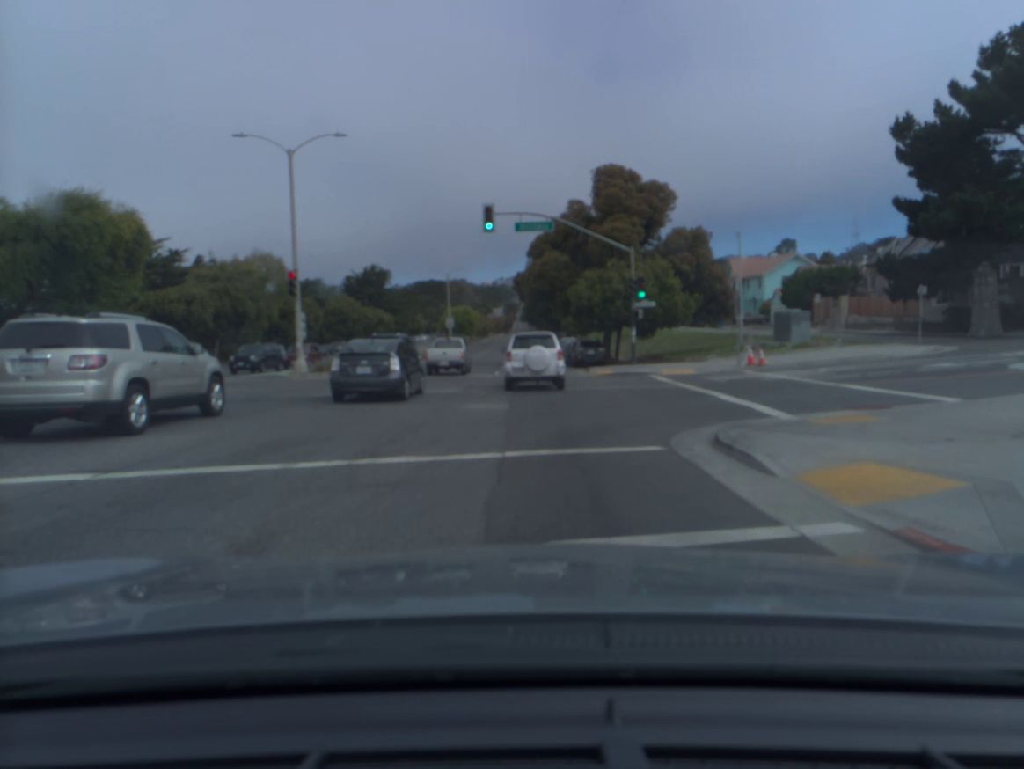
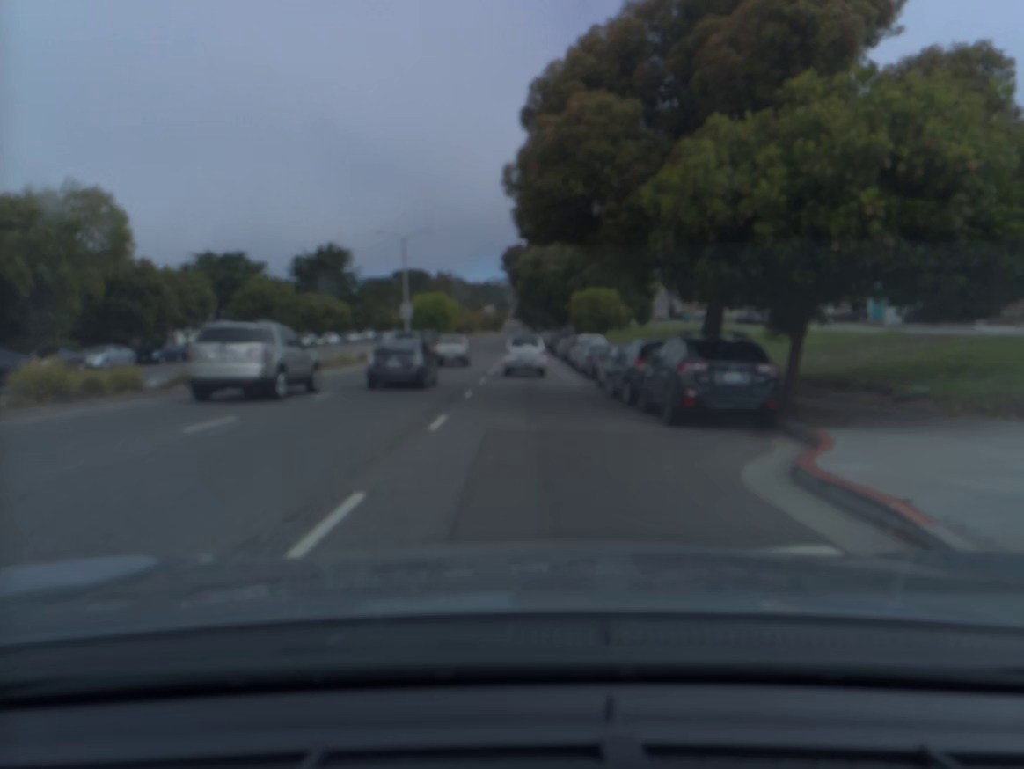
(+0.3, +29.8) m; +1°
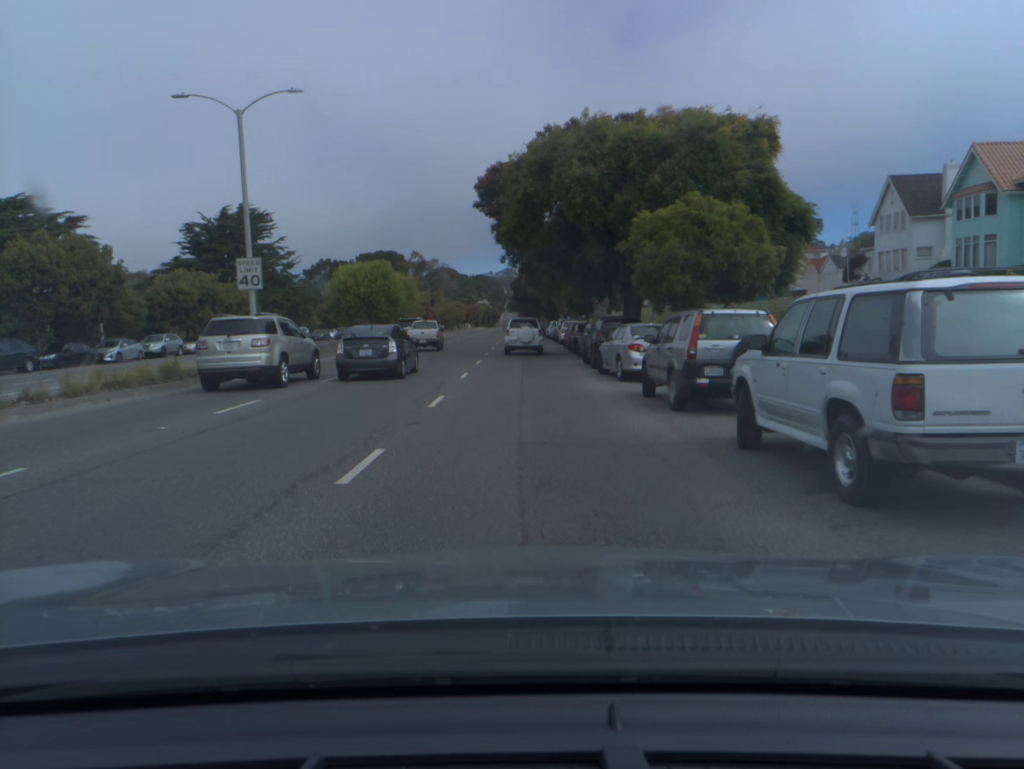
(0.0, +34.4) m; 0°
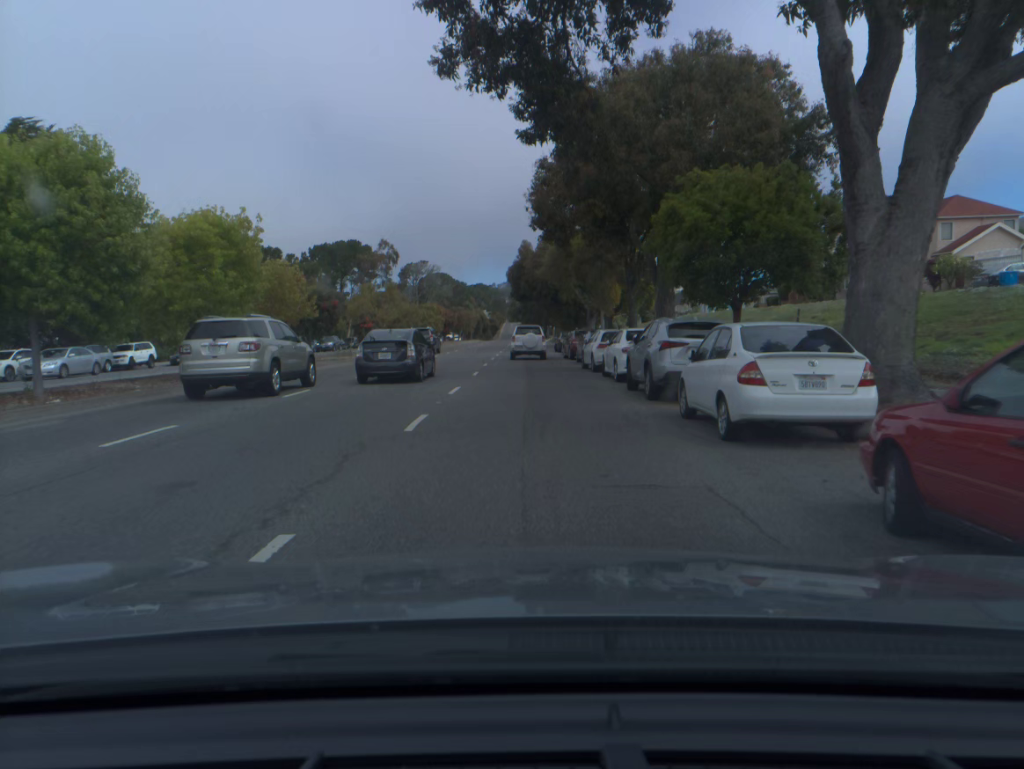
(-0.2, +40.3) m; 0°
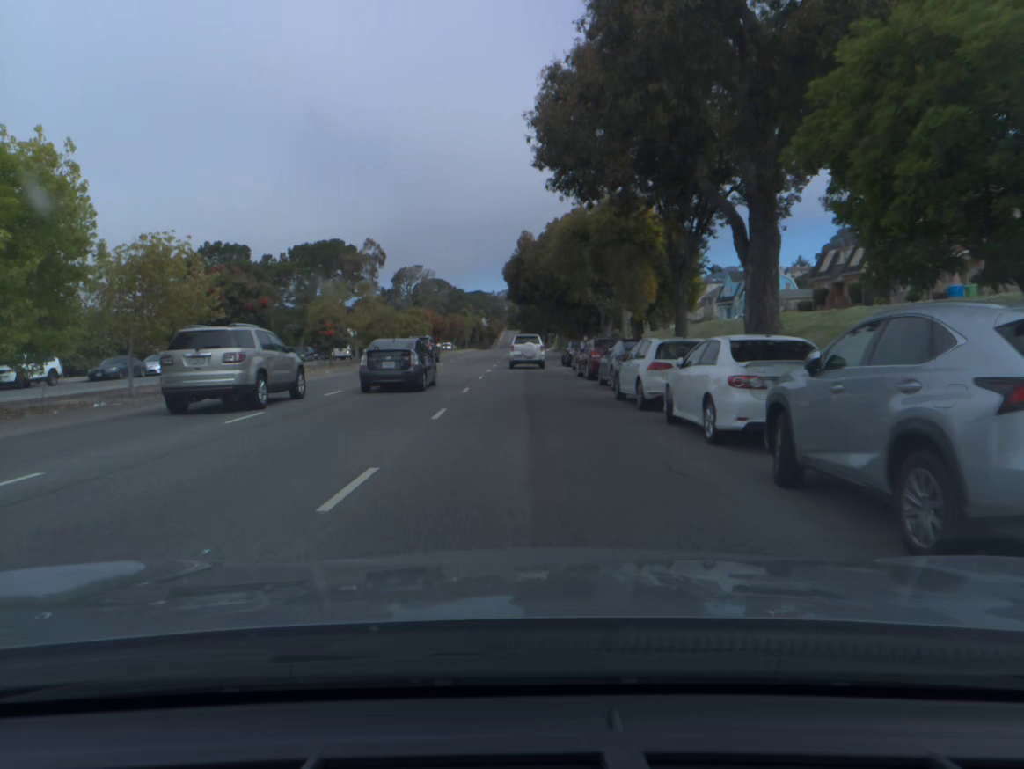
(0.0, +10.7) m; 0°
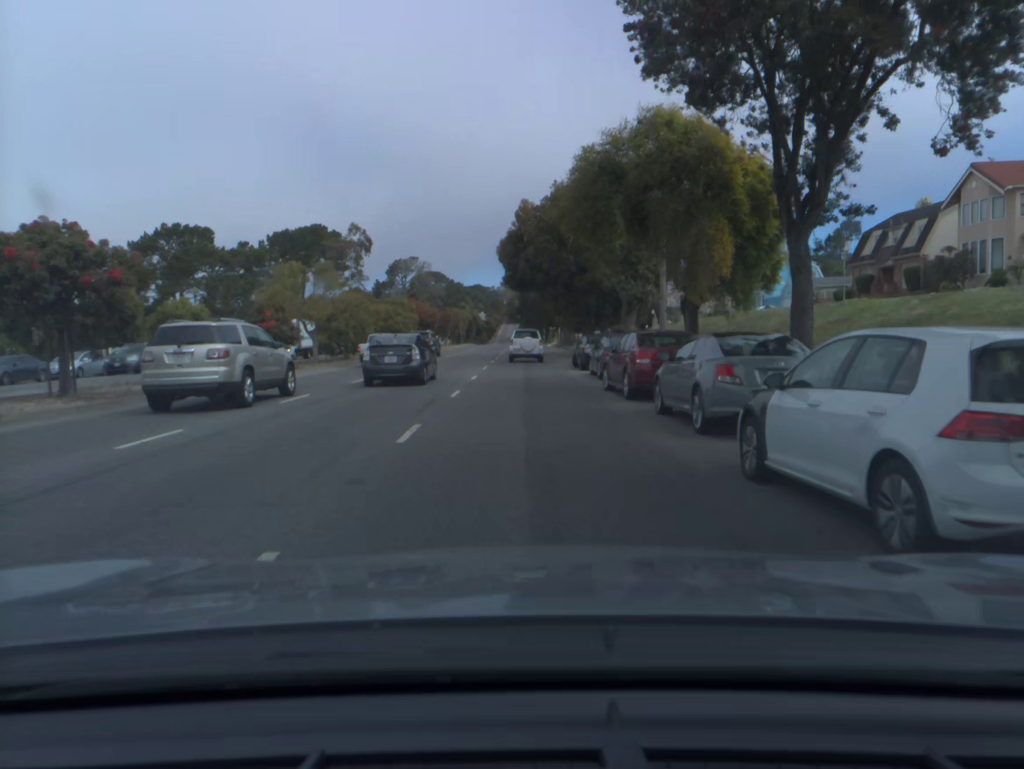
(0.0, +10.9) m; 0°
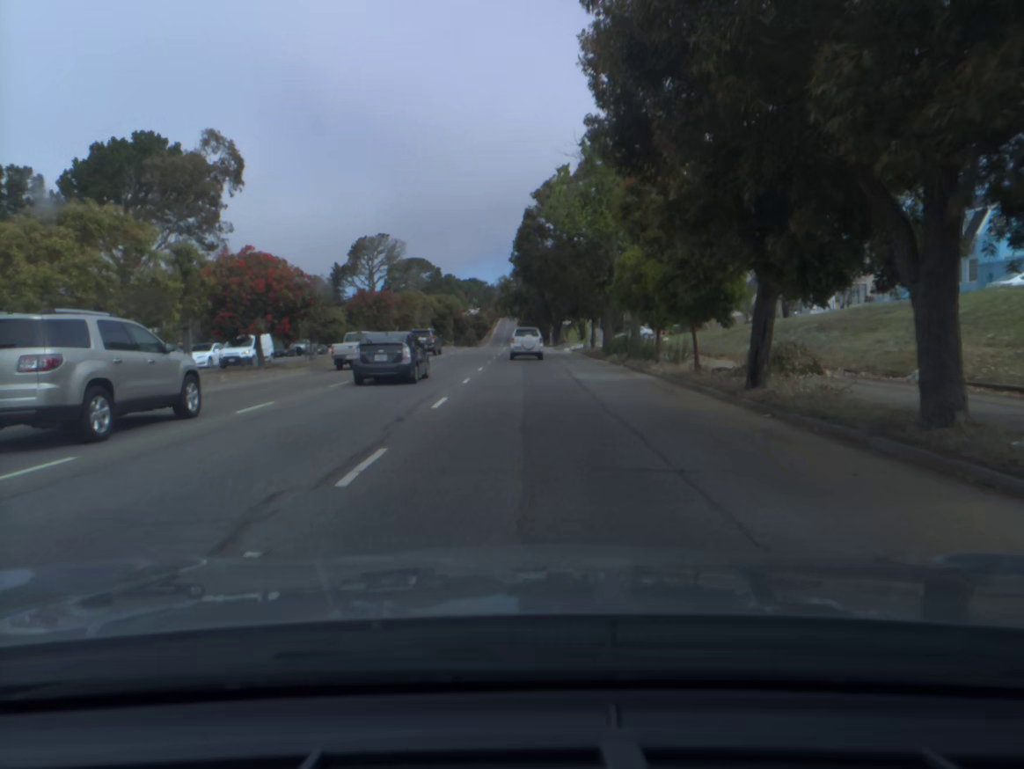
(0.0, +46.3) m; 0°
